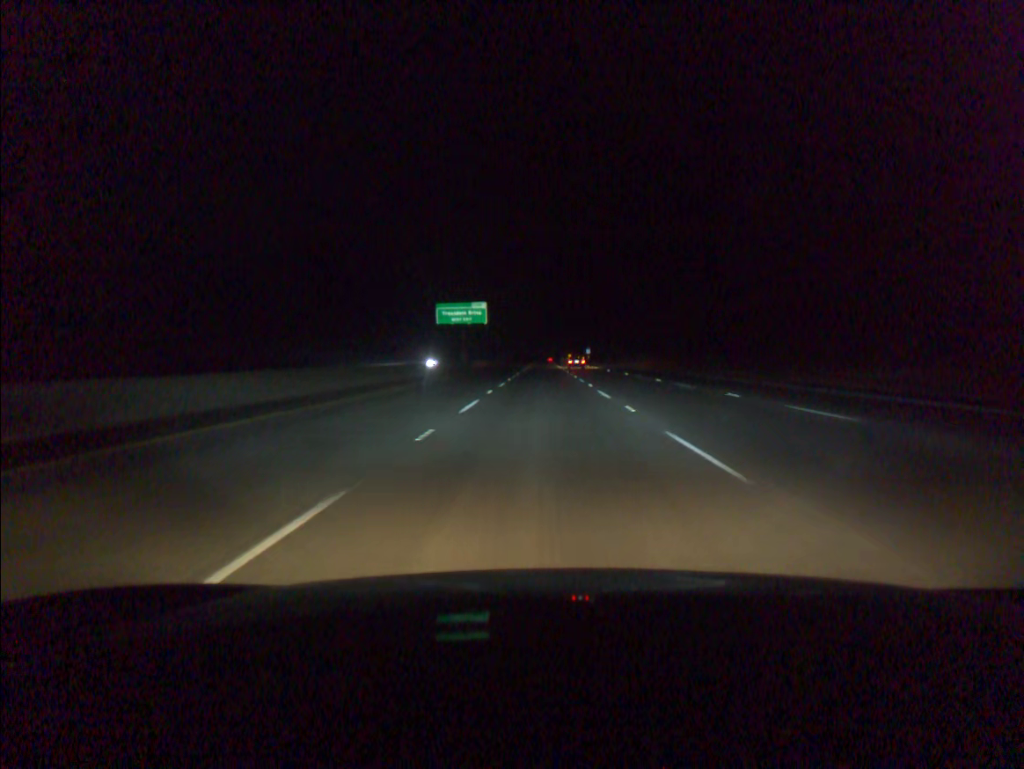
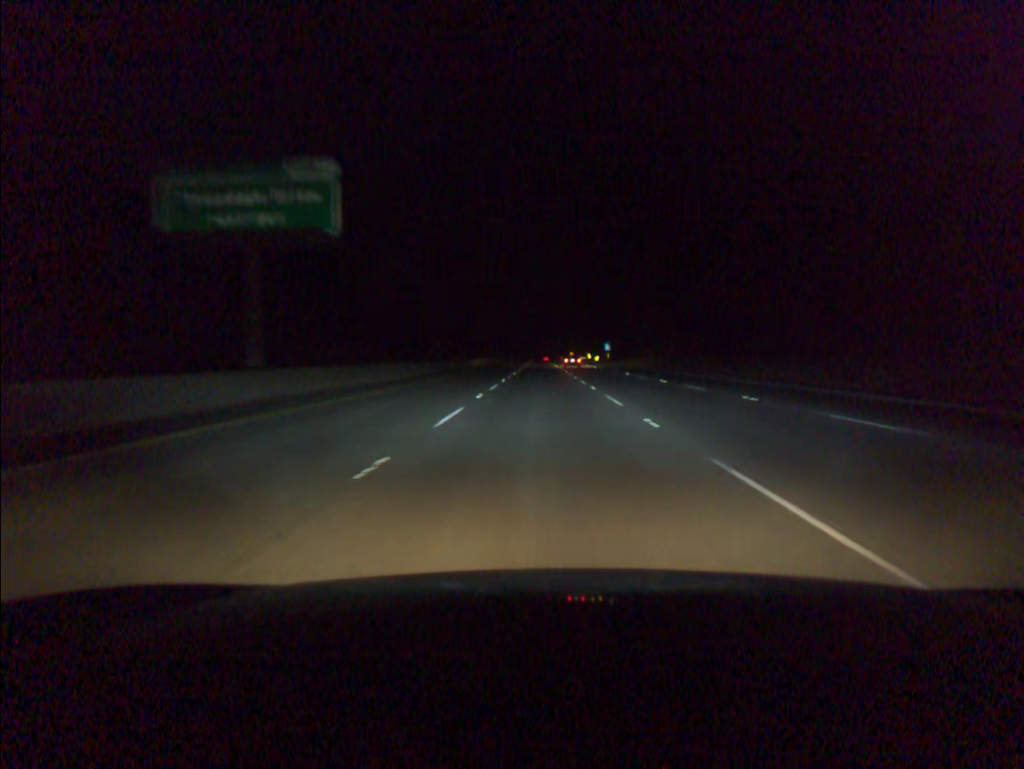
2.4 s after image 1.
(+0.1, +76.3) m; 0°
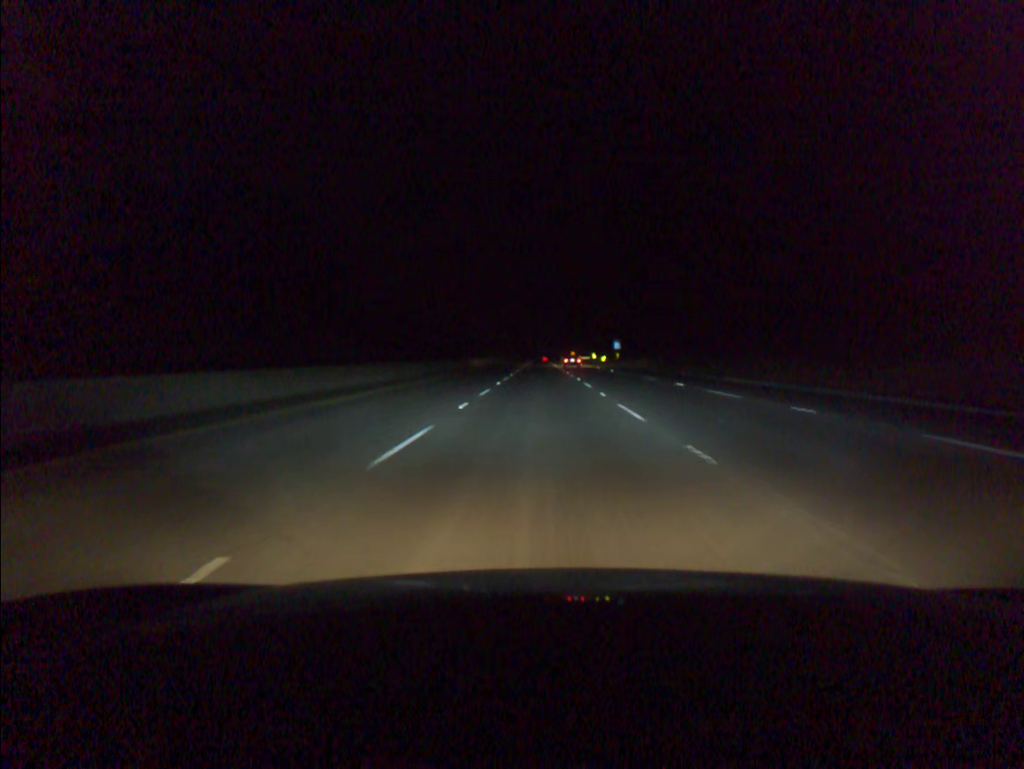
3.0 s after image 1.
(0.0, +19.1) m; 0°
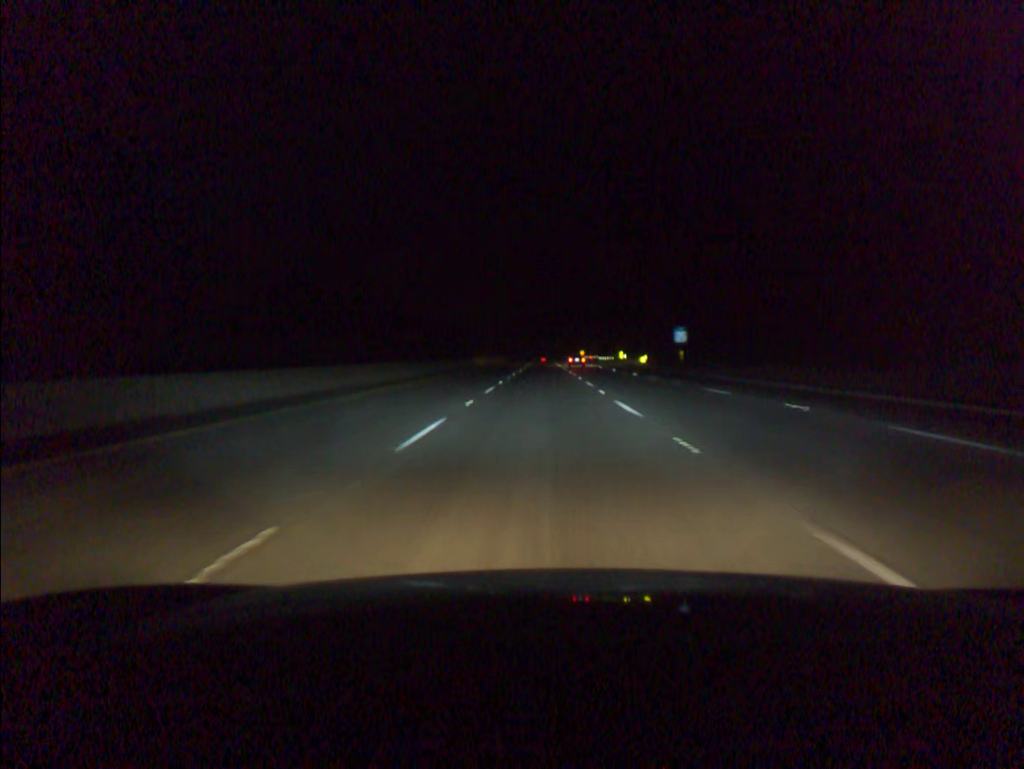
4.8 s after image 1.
(-0.1, +57.3) m; 0°
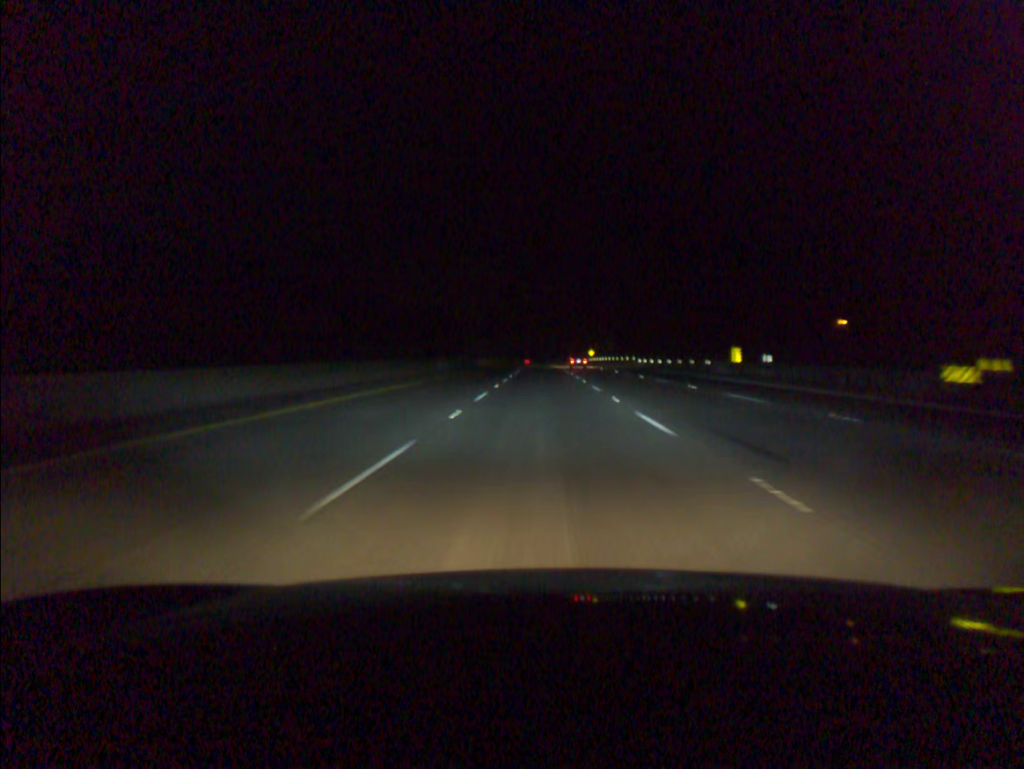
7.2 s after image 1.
(0.0, +76.4) m; 0°
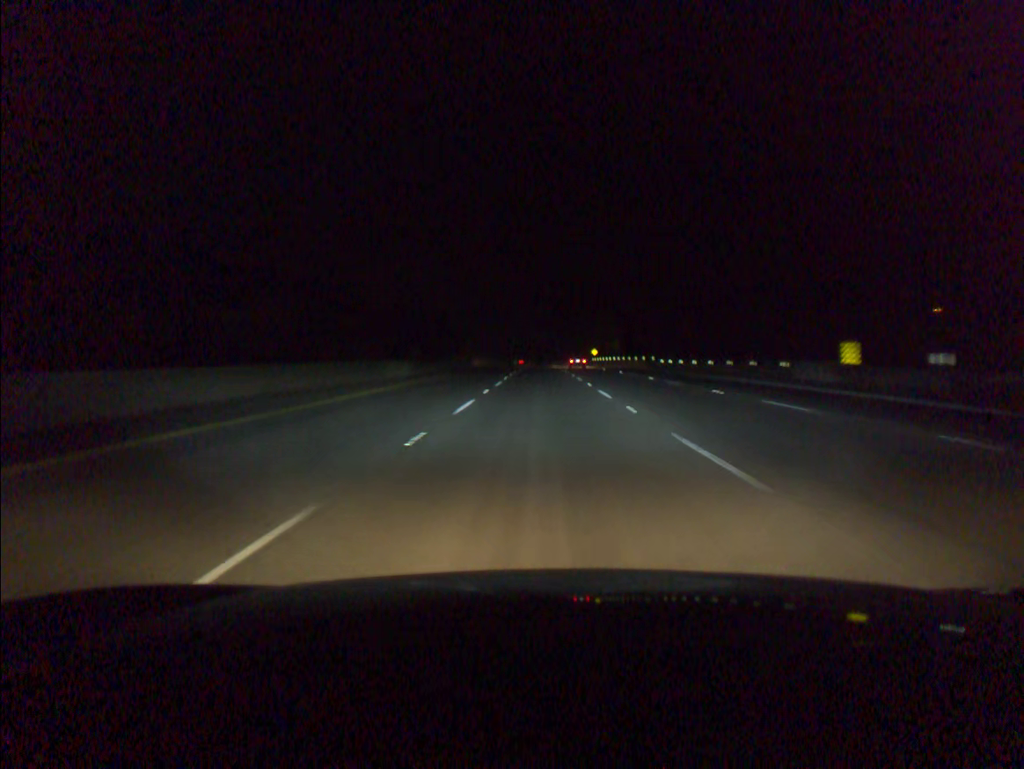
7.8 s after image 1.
(0.0, +19.1) m; 0°
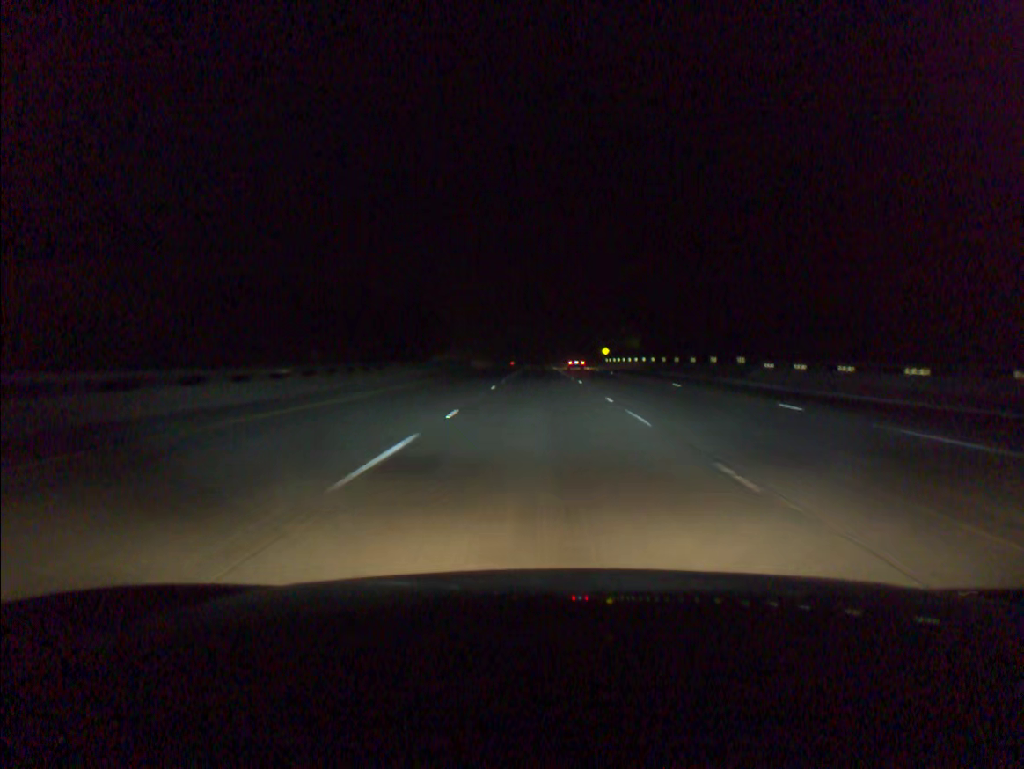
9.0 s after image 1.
(0.0, +38.2) m; 0°
